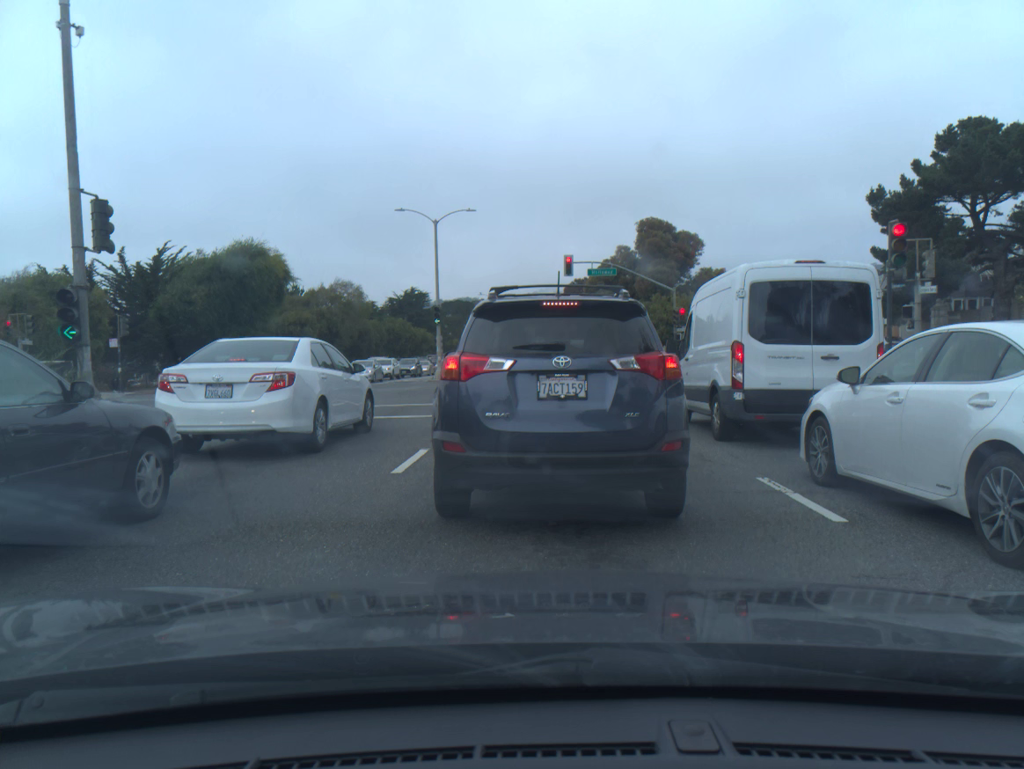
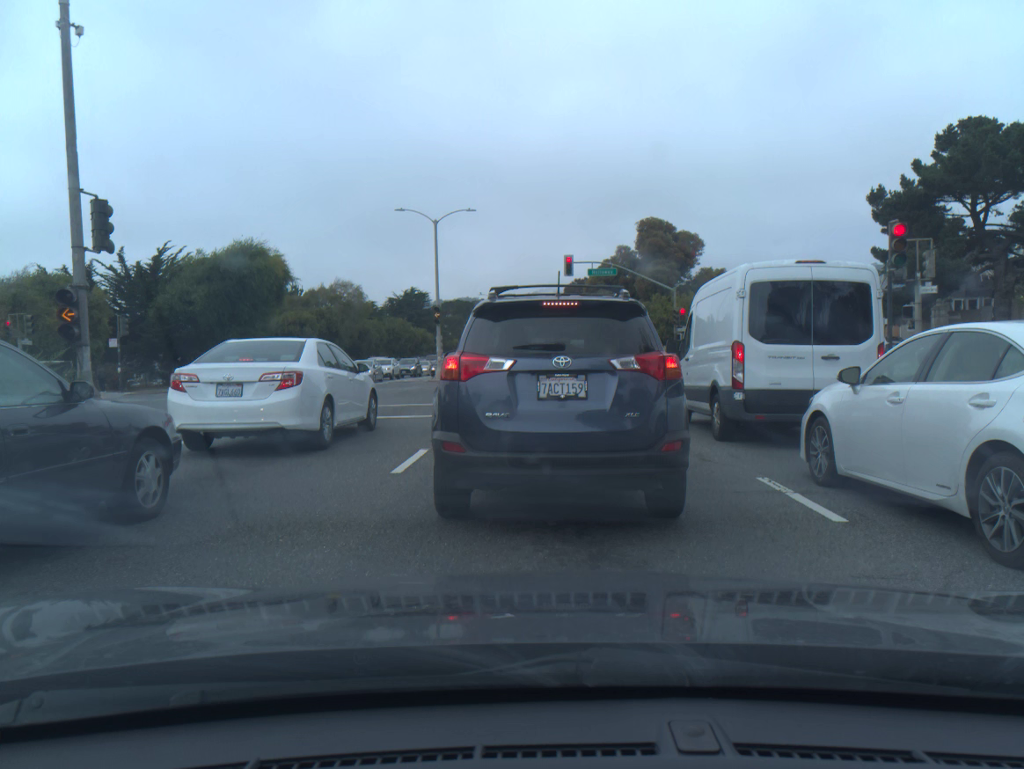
(0.0, 0.0) m; 0°
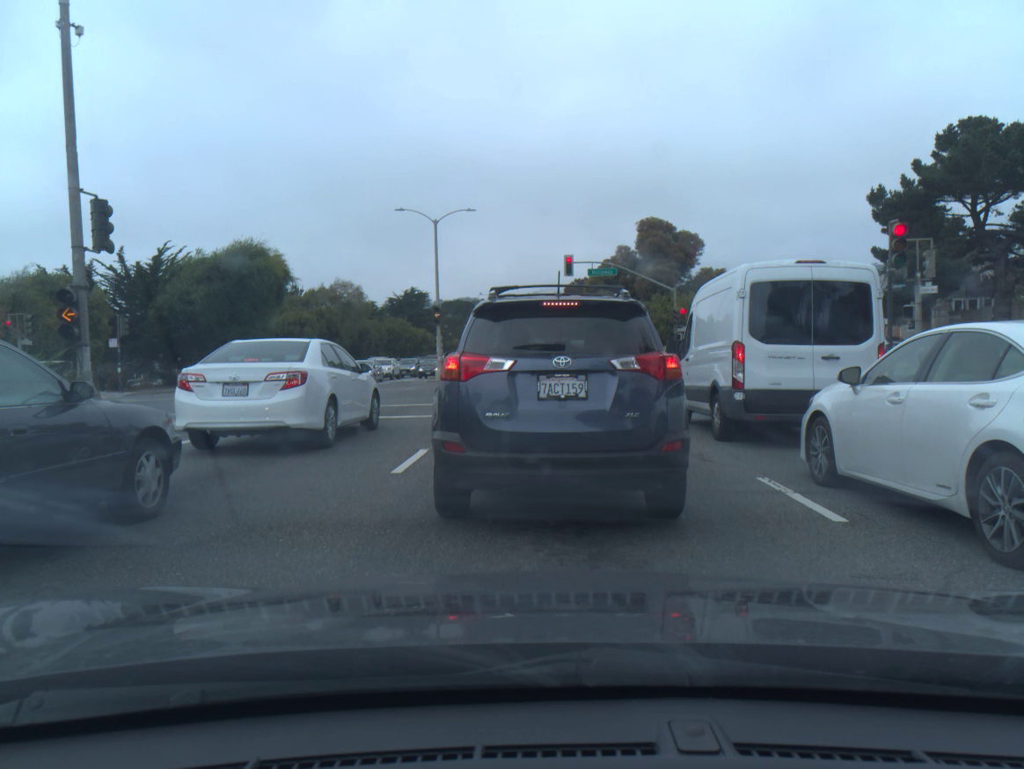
(0.0, 0.0) m; 0°
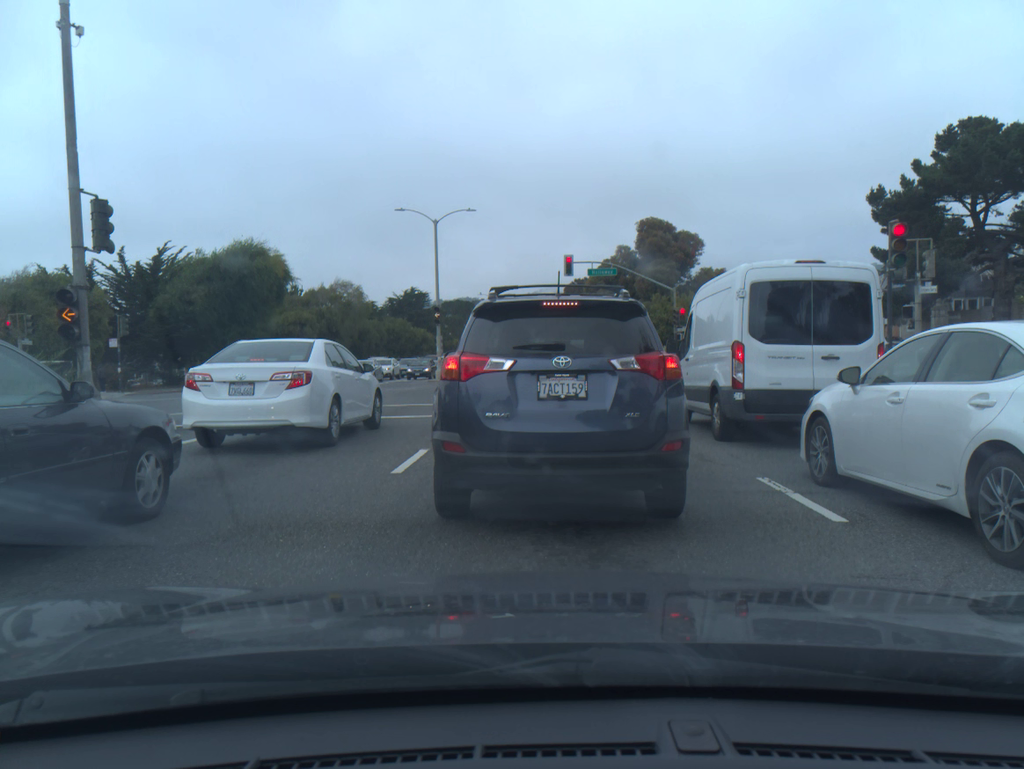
(0.0, 0.0) m; 0°
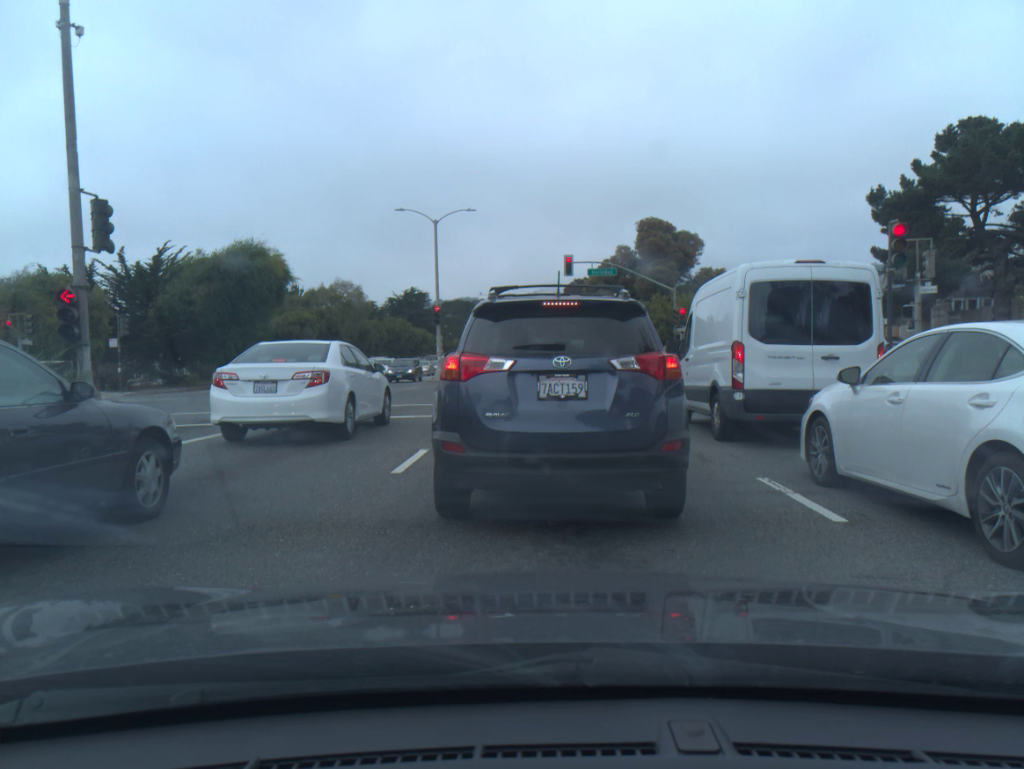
(0.0, 0.0) m; 0°
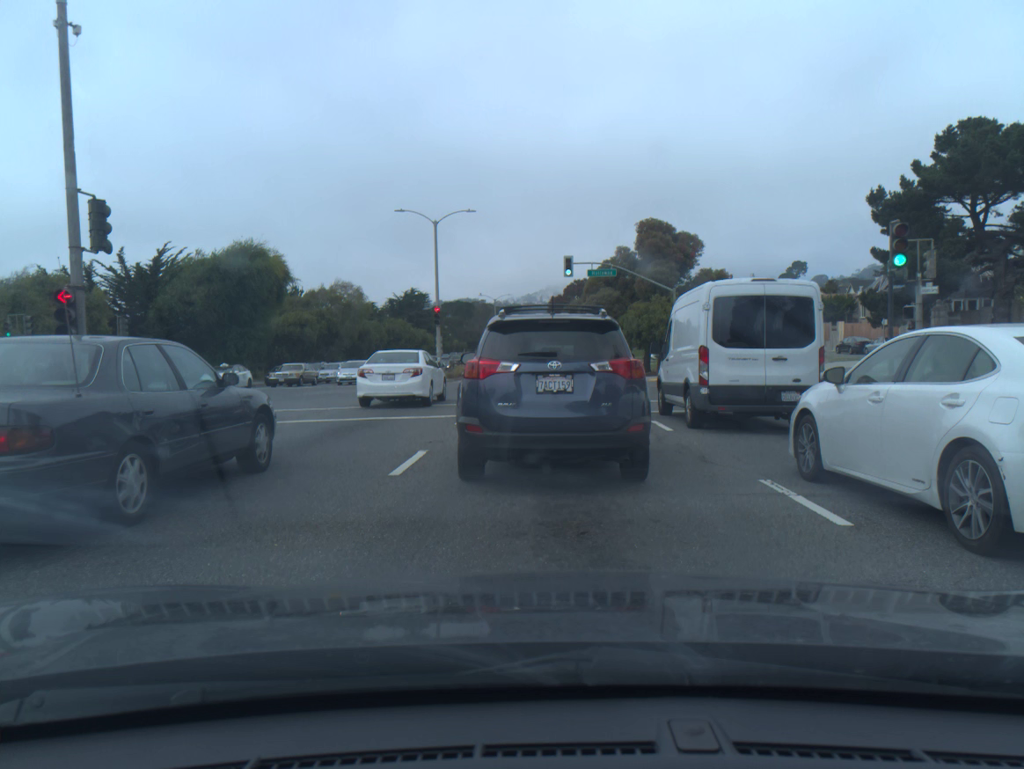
(0.0, +0.1) m; 0°
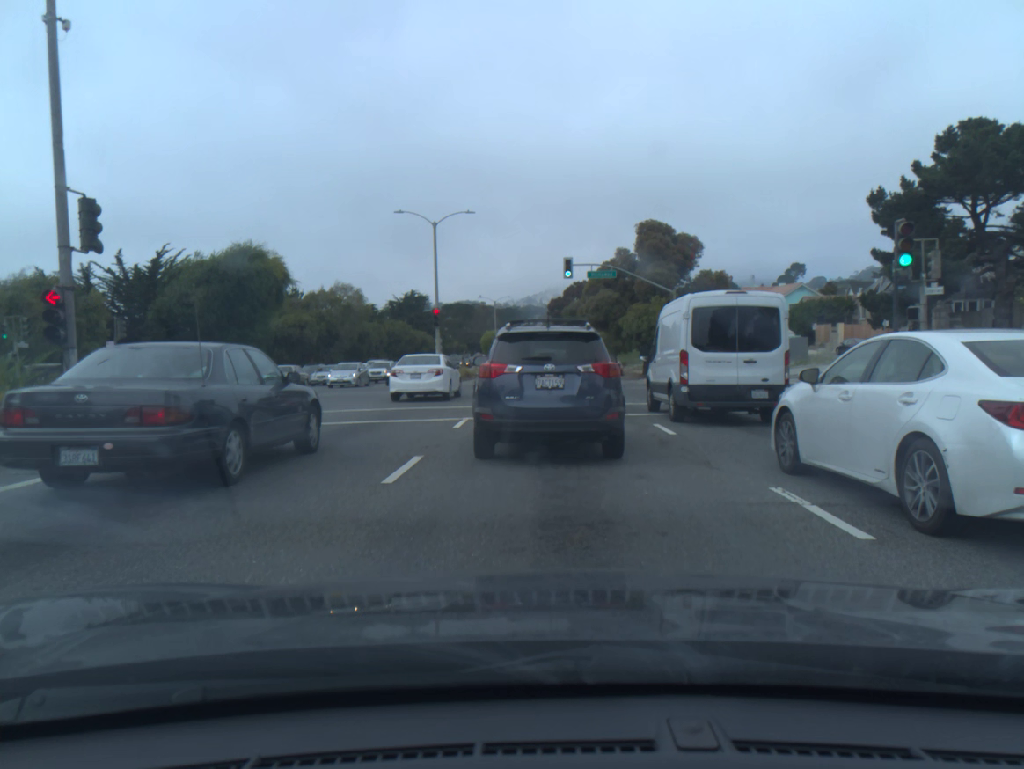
(0.0, +0.4) m; 0°
